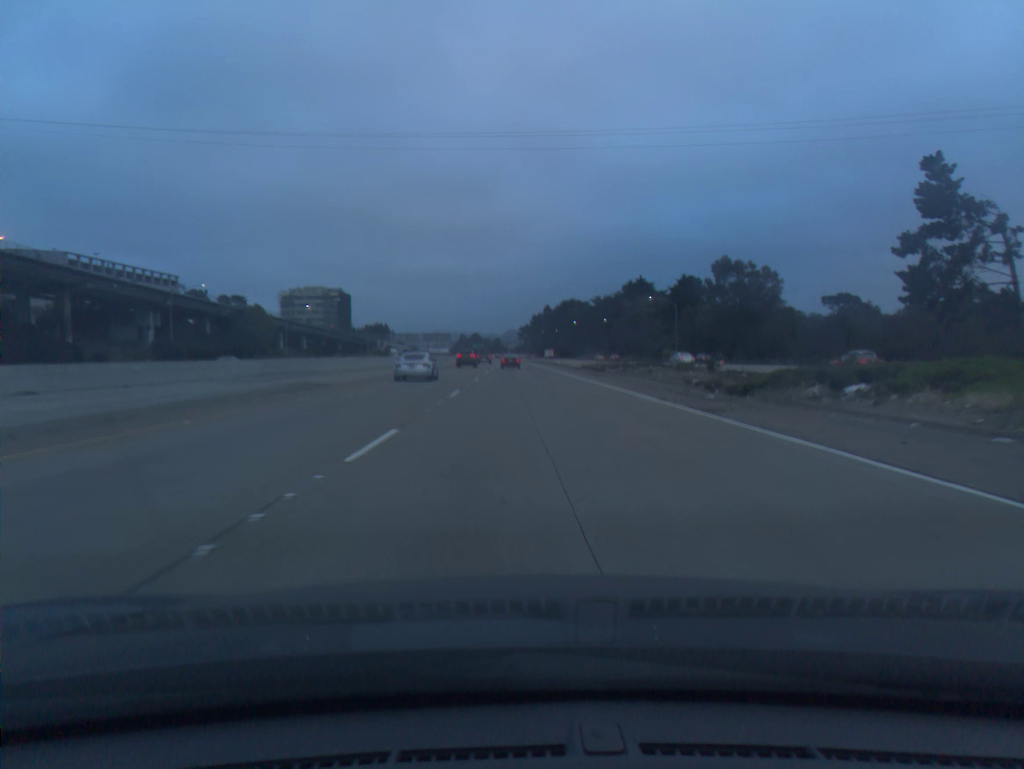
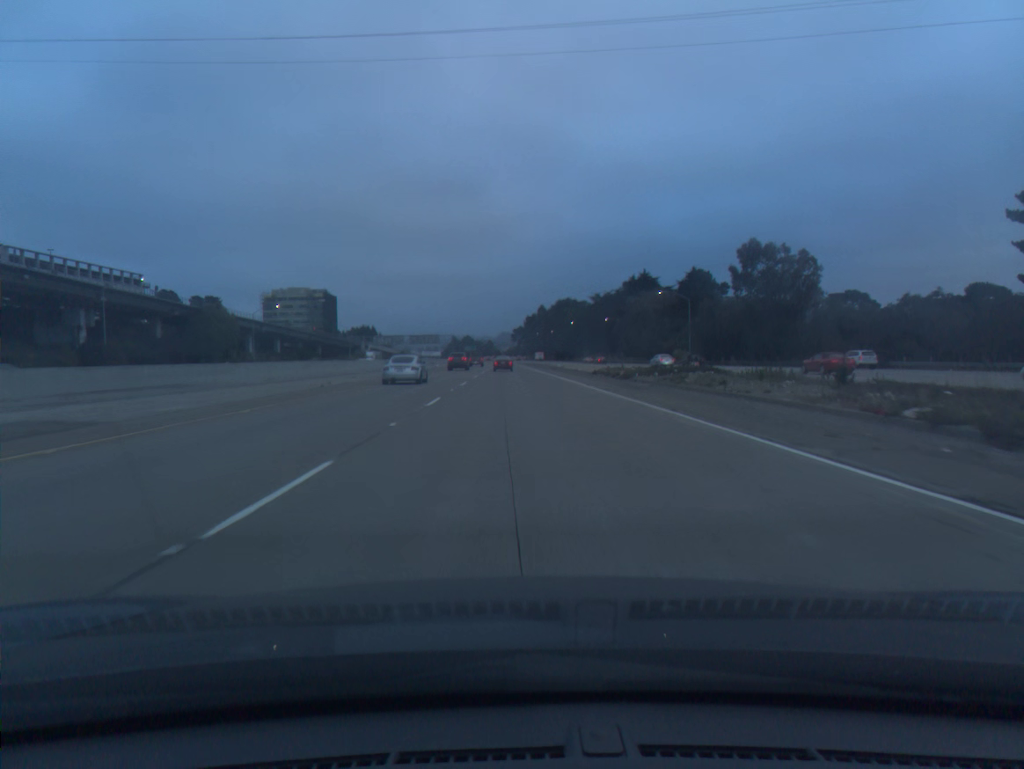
(+0.1, +17.5) m; +1°
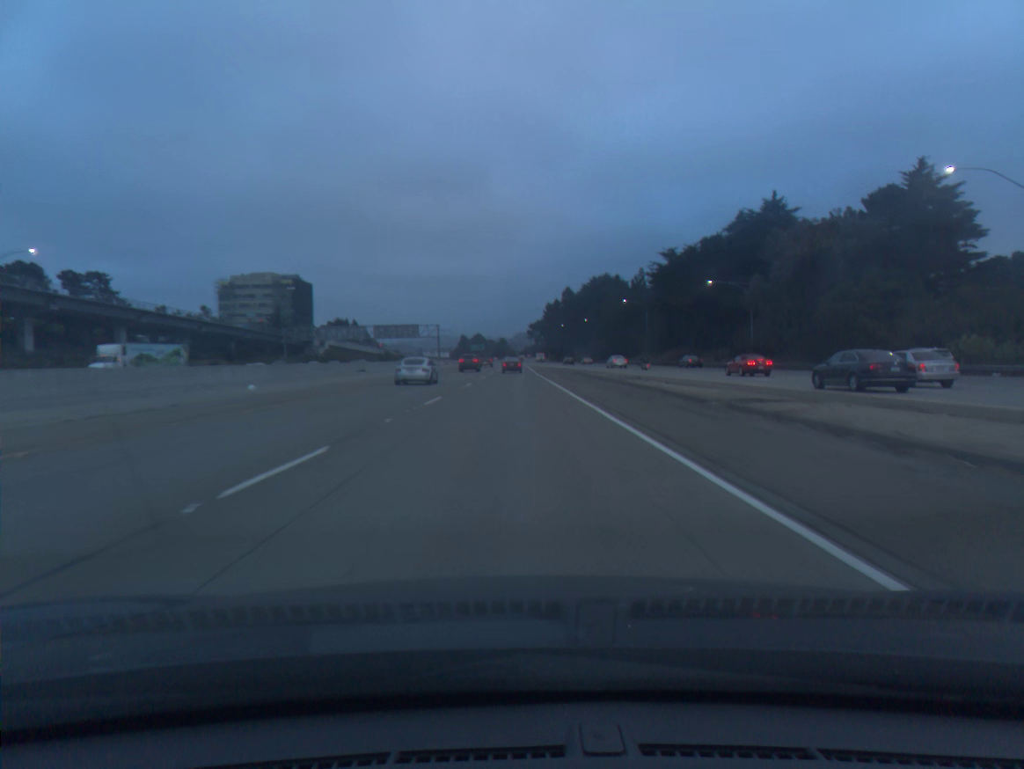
(-0.5, +87.0) m; -1°
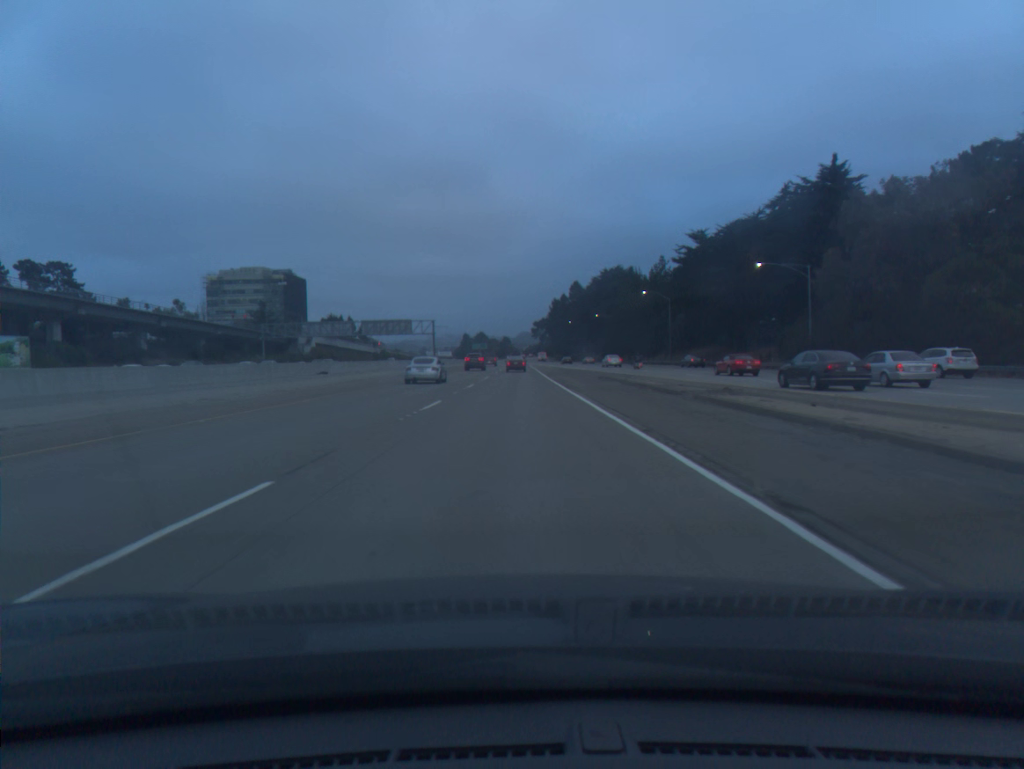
(-0.1, +17.4) m; 0°
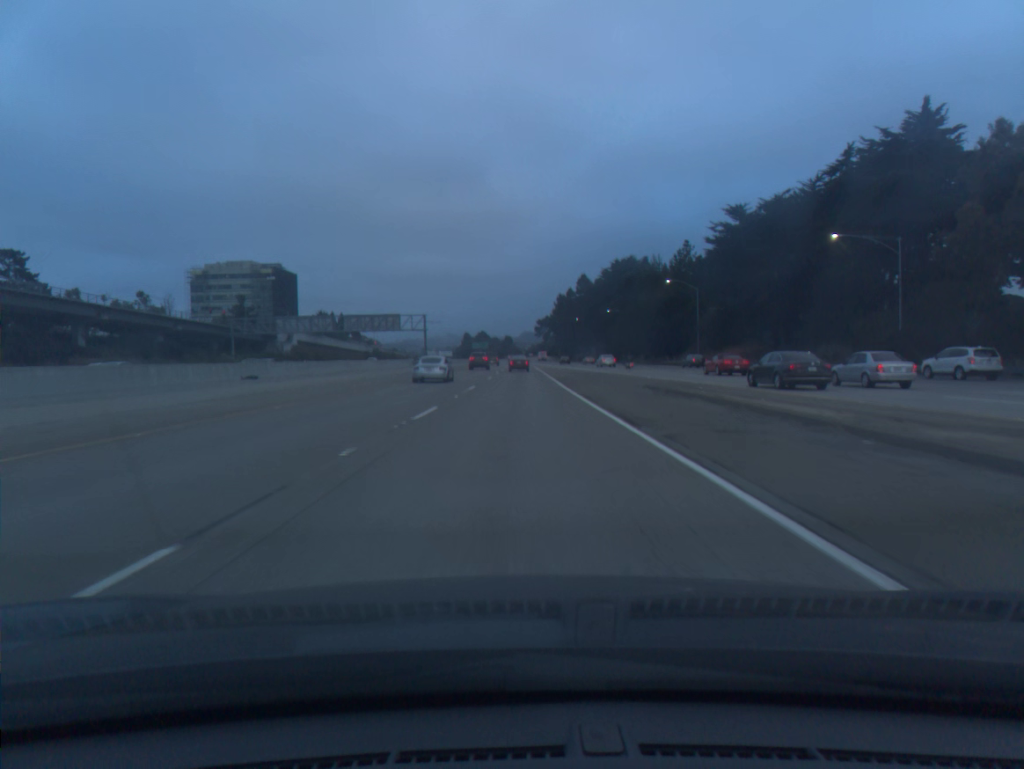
(0.0, +17.4) m; 0°
